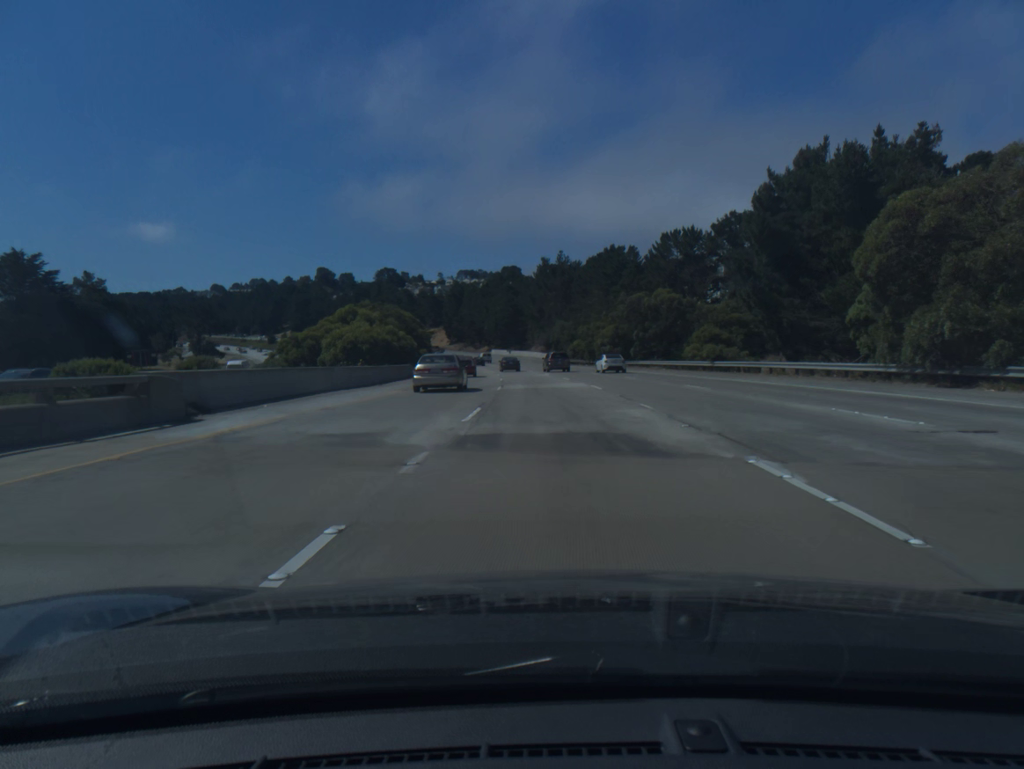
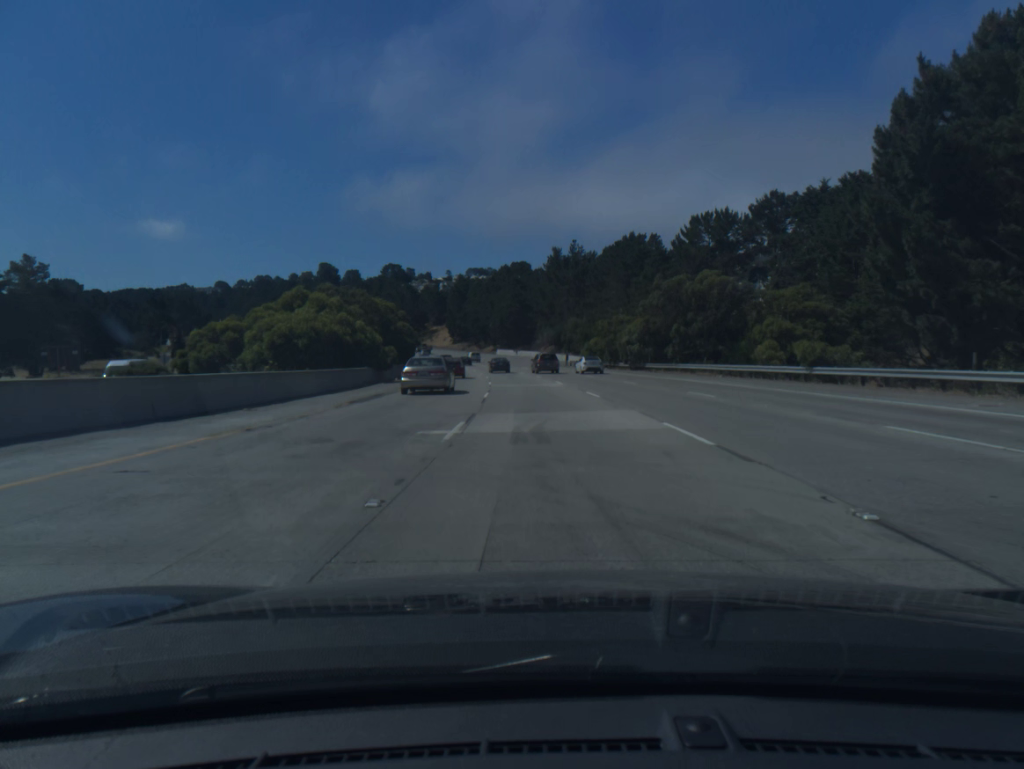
(-0.1, +17.5) m; -1°
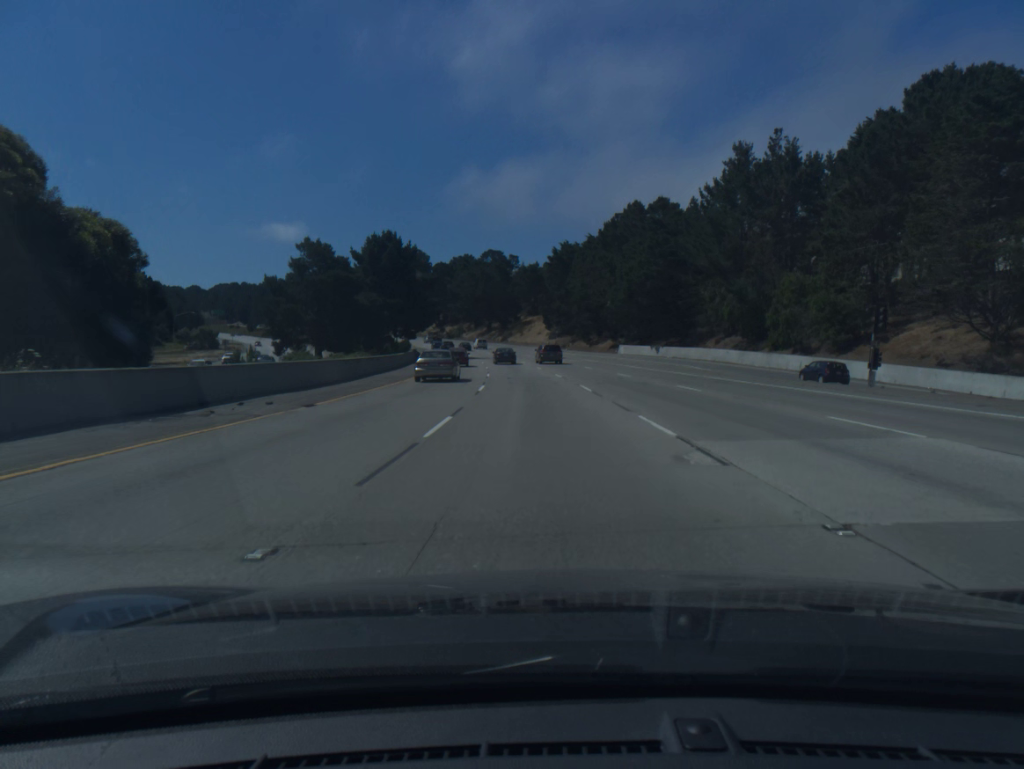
(-6.0, +87.3) m; -8°
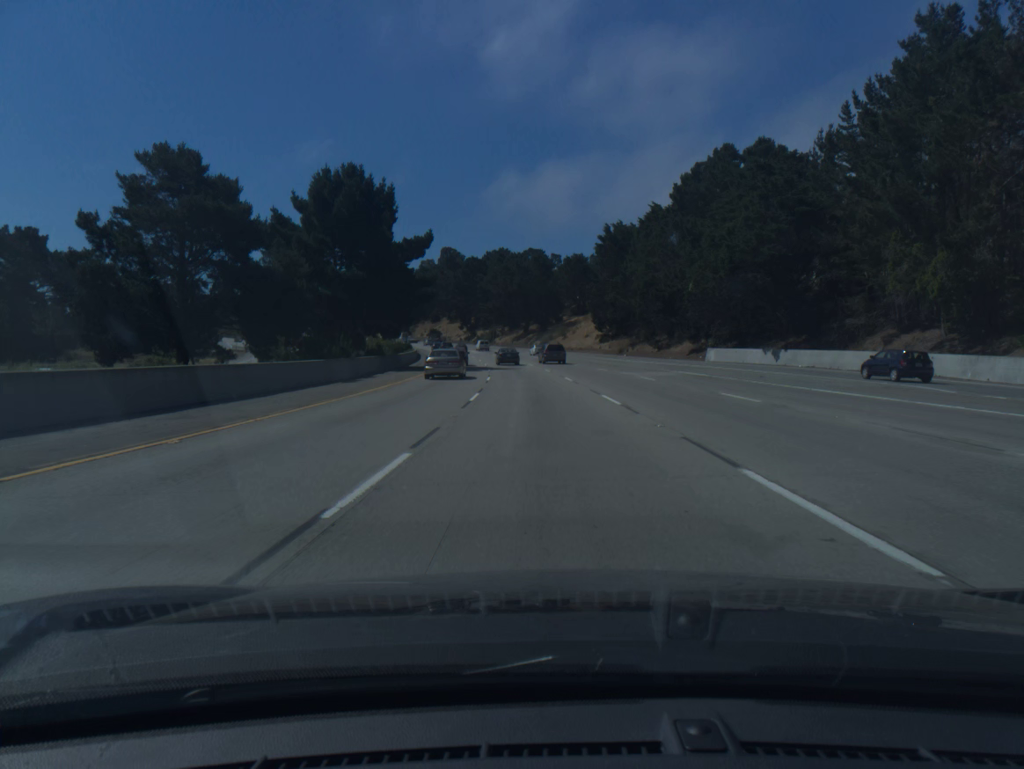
(-1.0, +35.1) m; -3°
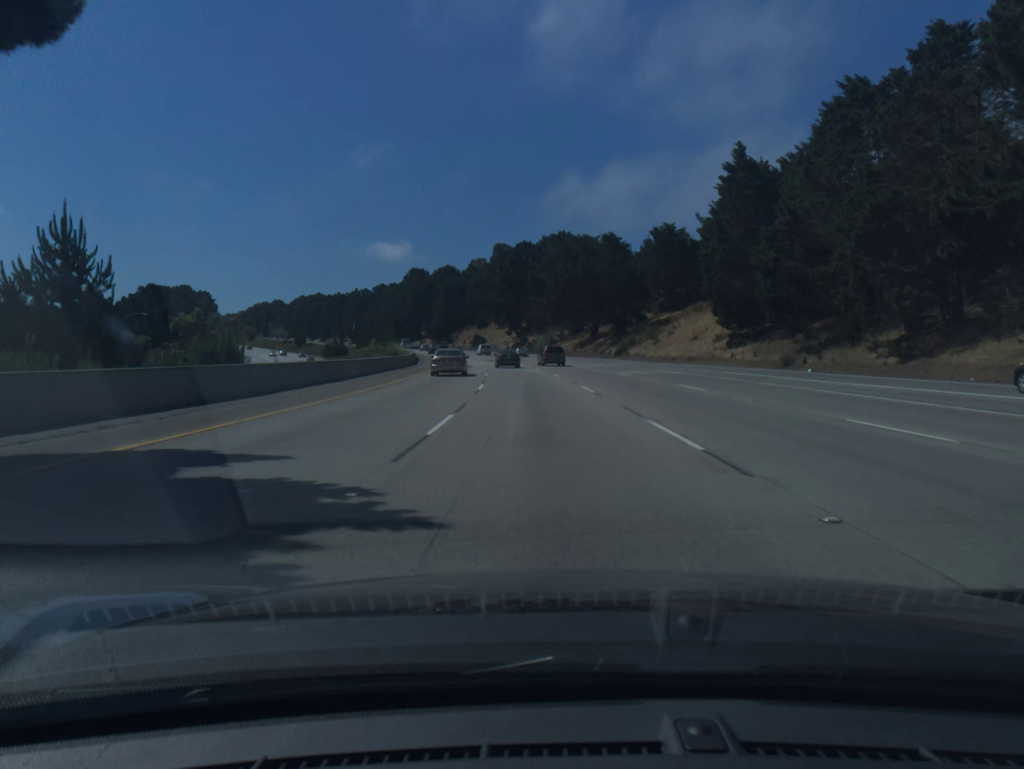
(-2.1, +52.4) m; -5°
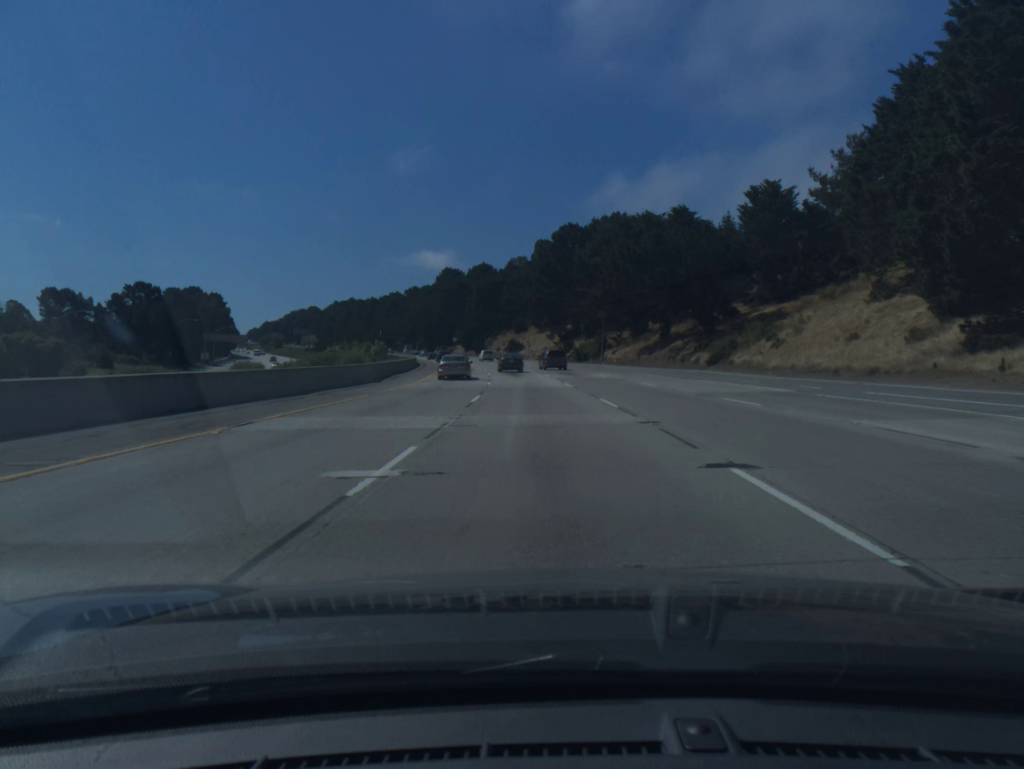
(-1.0, +34.4) m; -3°
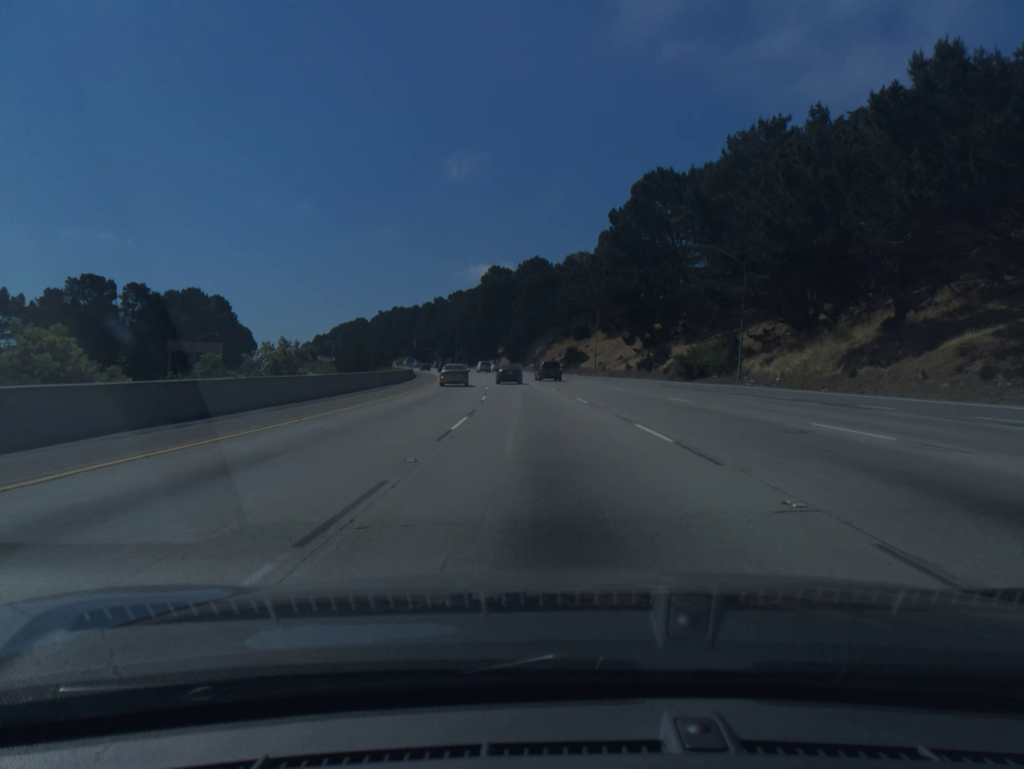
(-1.9, +50.4) m; -4°
